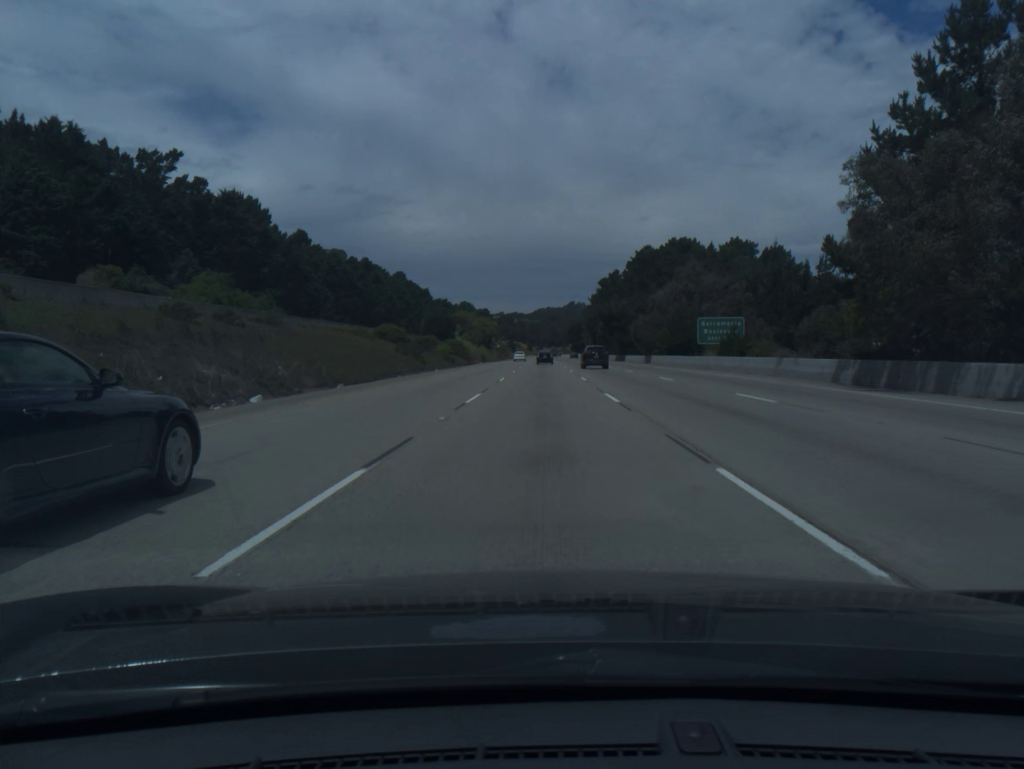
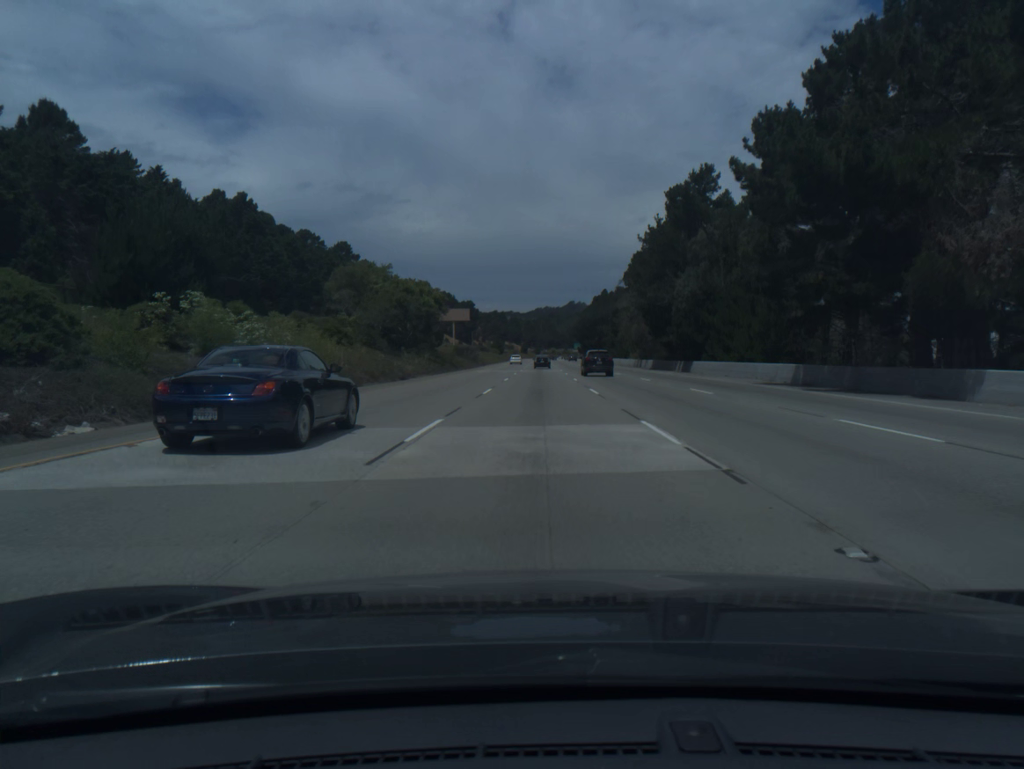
(+0.1, +95.6) m; 0°
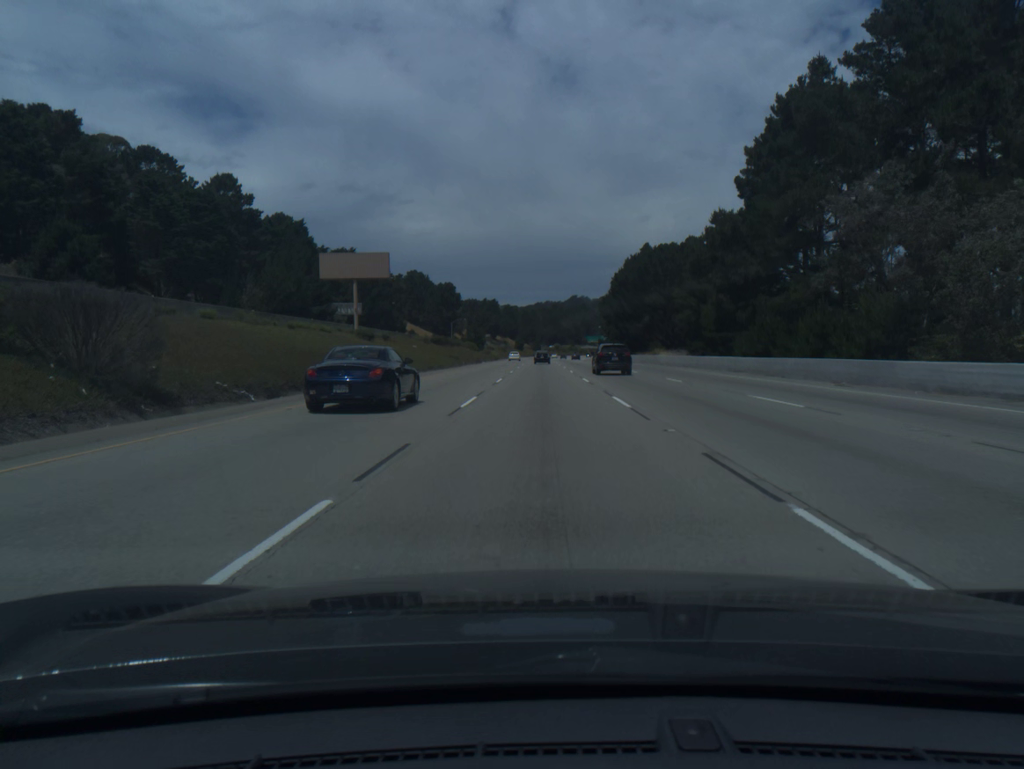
(-0.2, +96.0) m; 0°
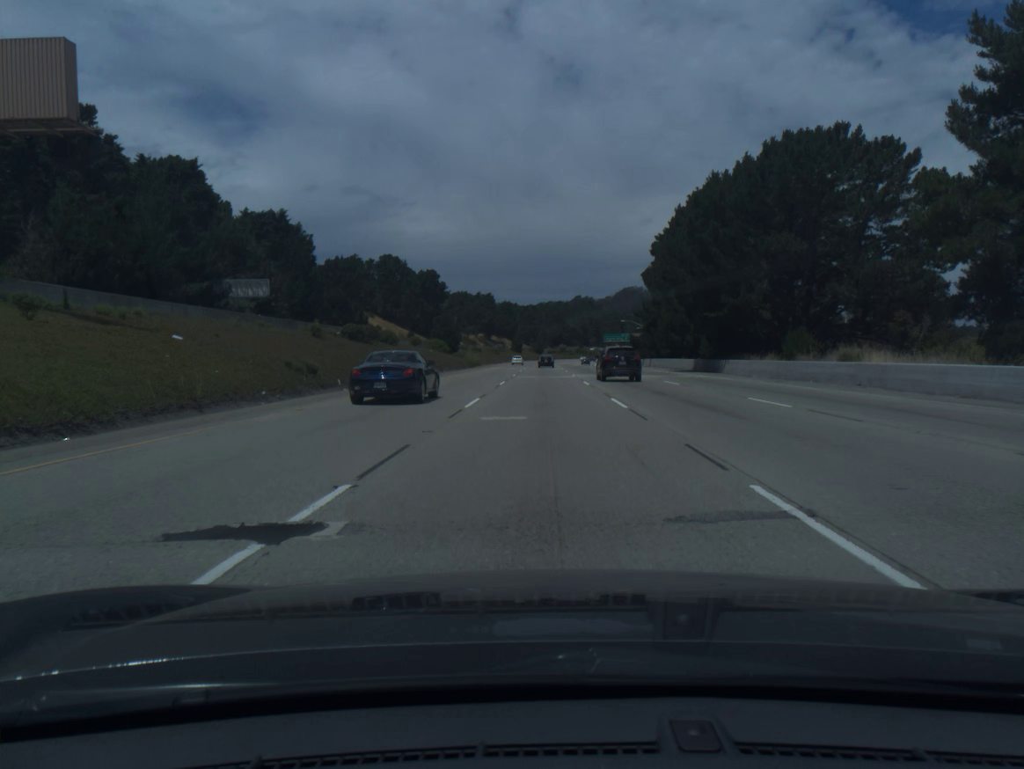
(0.0, +57.5) m; 0°
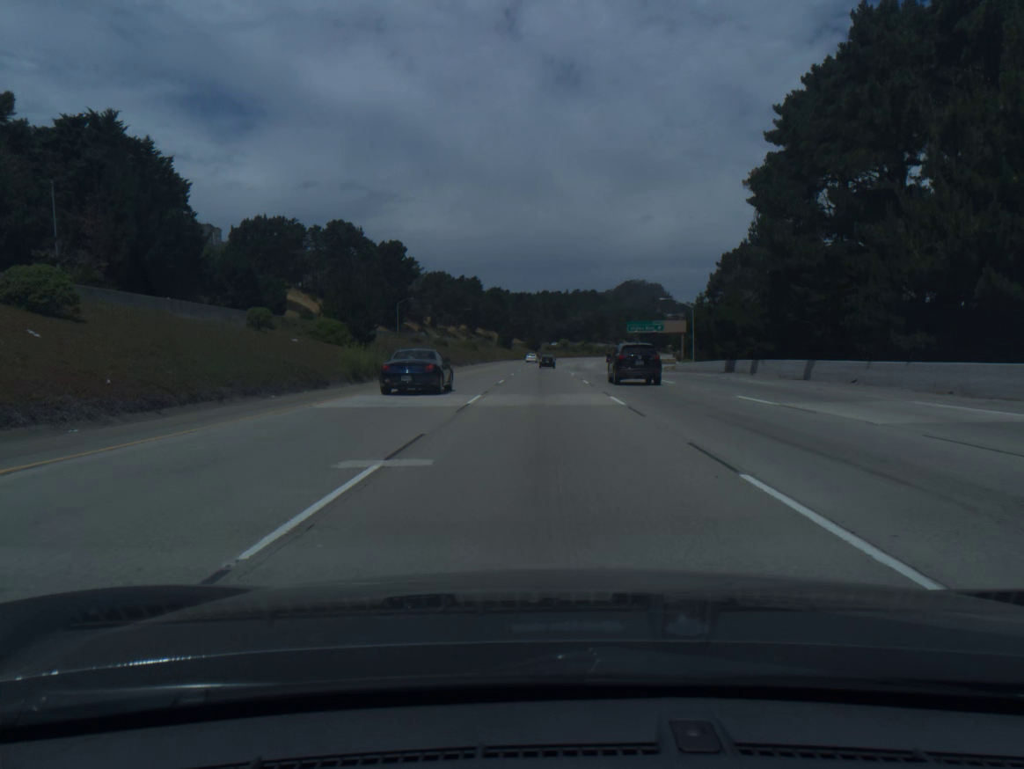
(0.0, +57.6) m; 0°
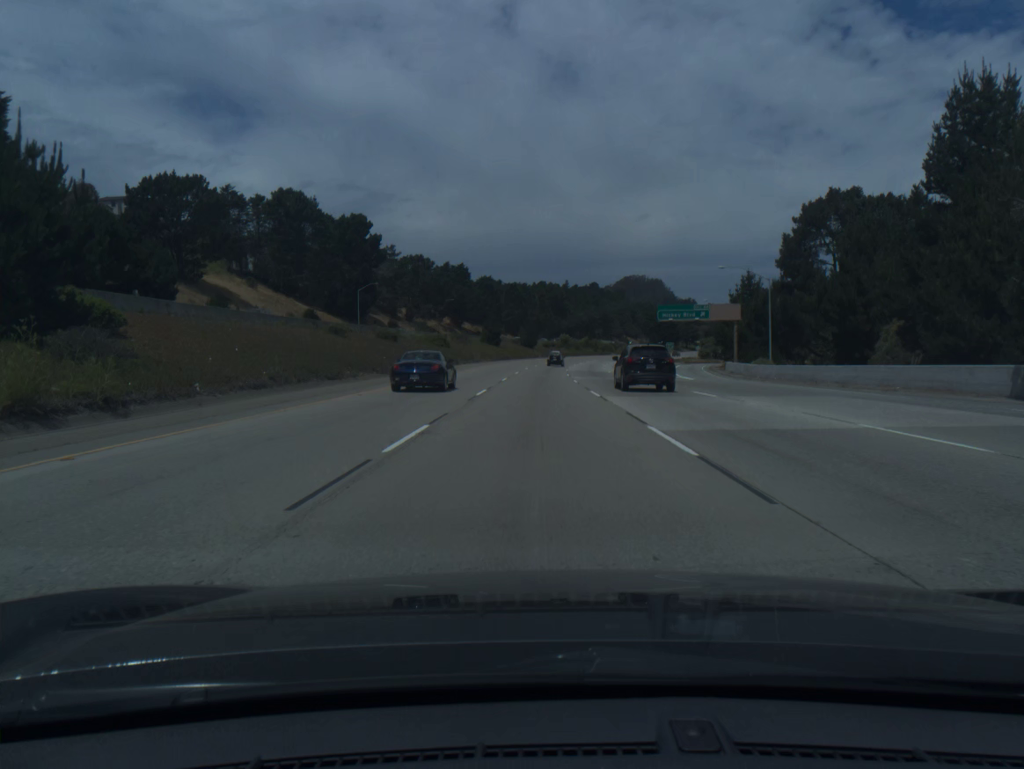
(+0.1, +38.5) m; 0°
